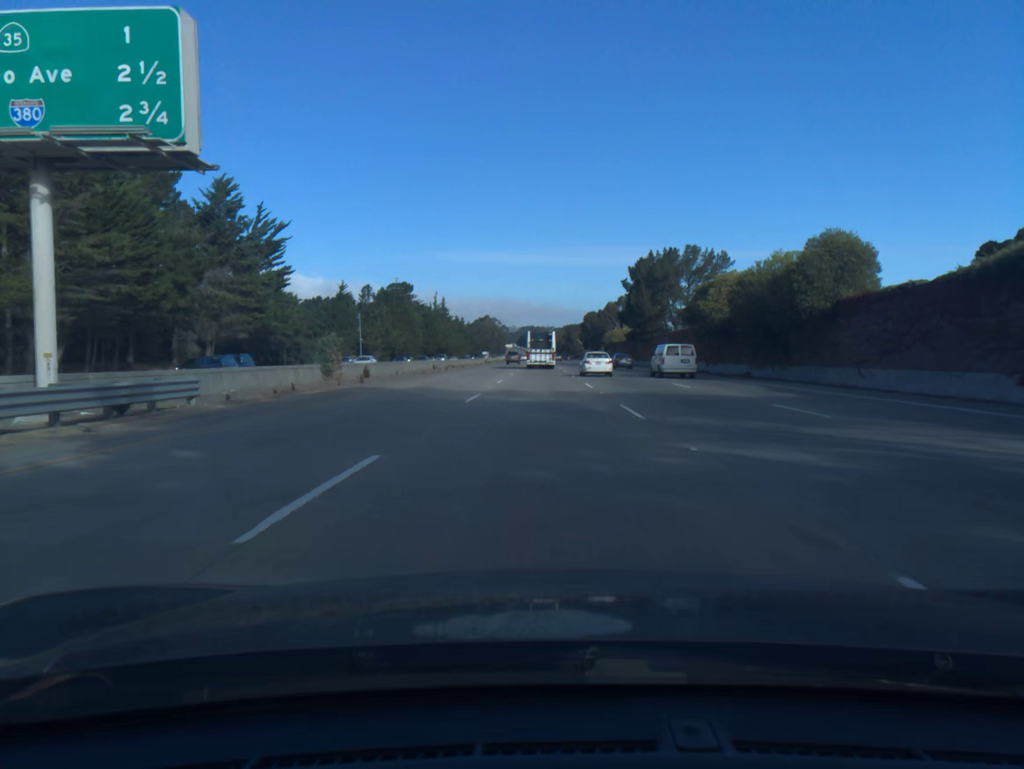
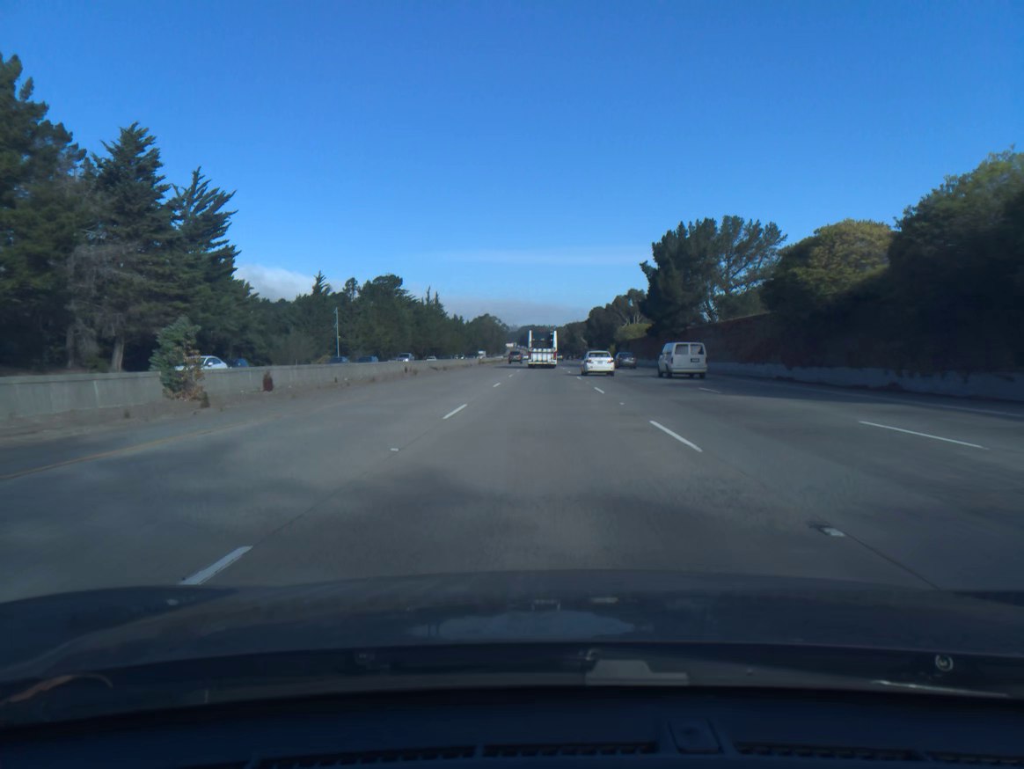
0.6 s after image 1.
(0.0, +19.4) m; 0°
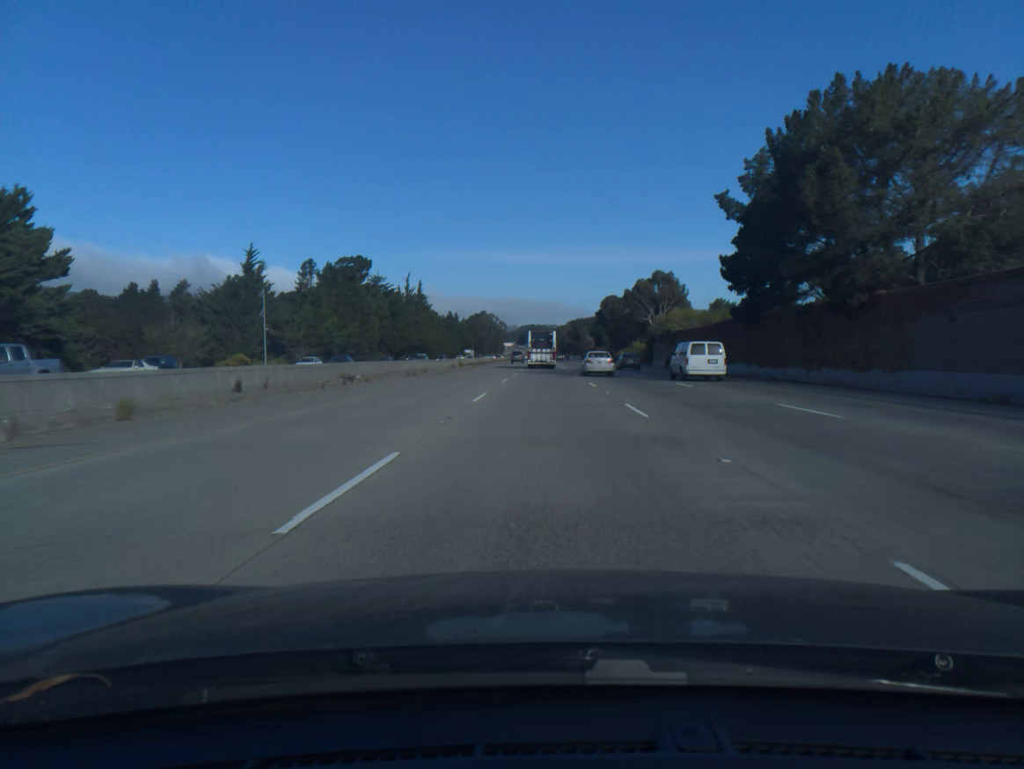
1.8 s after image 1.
(0.0, +38.8) m; 0°
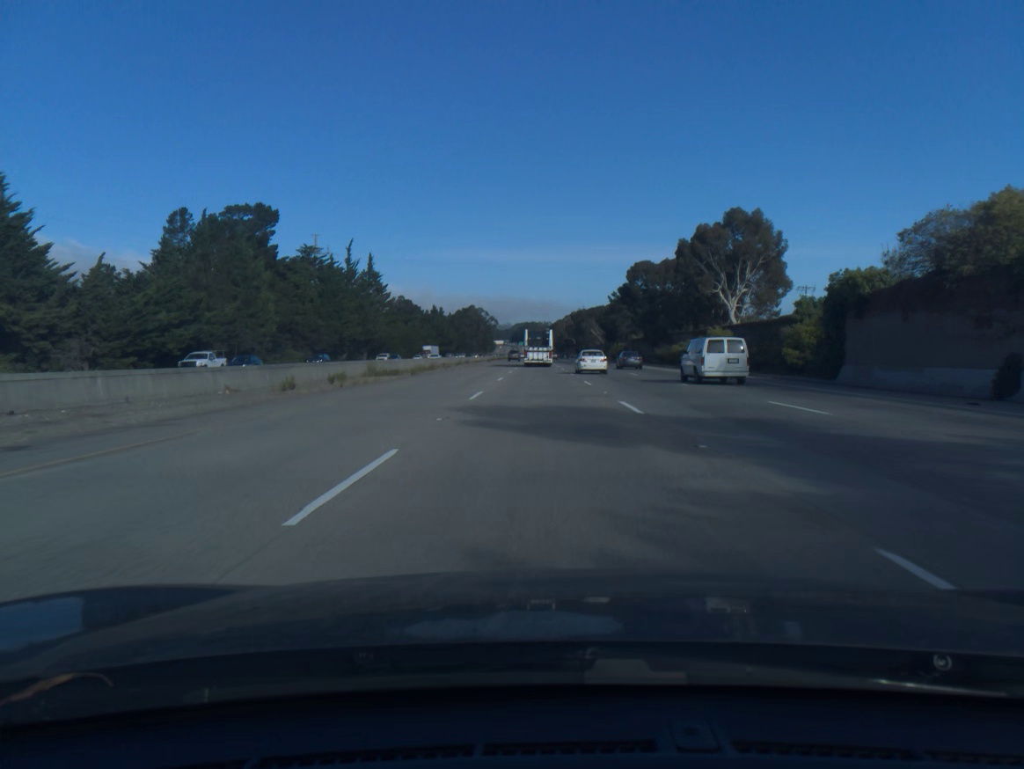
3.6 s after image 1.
(0.0, +58.3) m; 0°
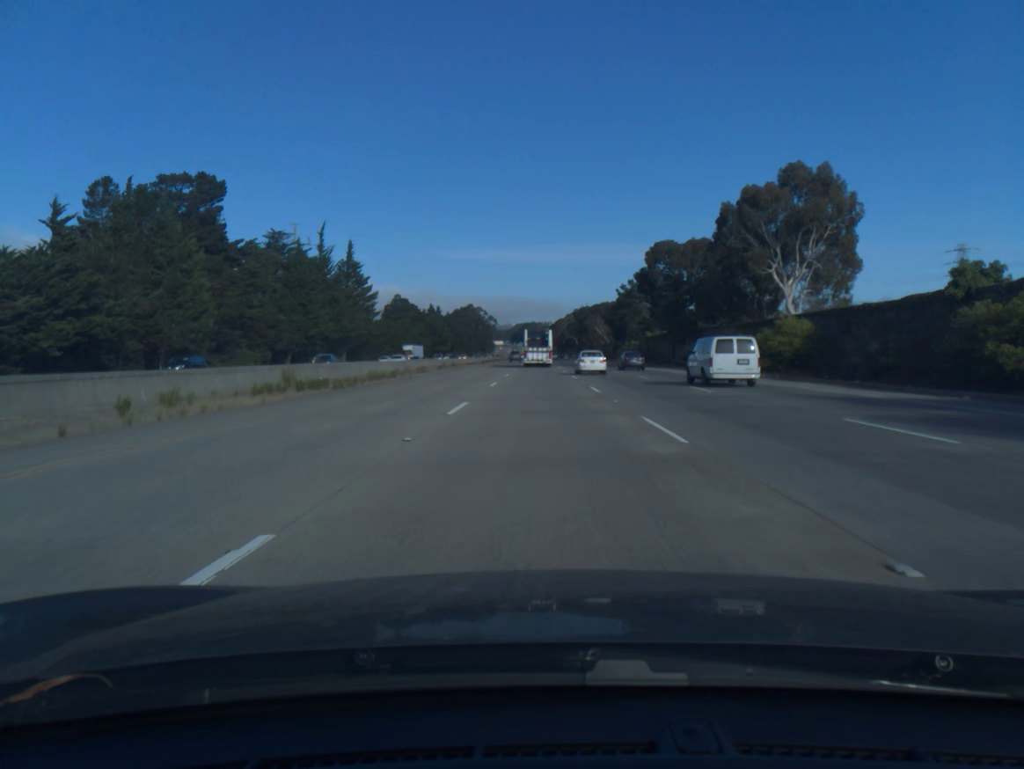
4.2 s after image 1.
(0.0, +19.5) m; 0°
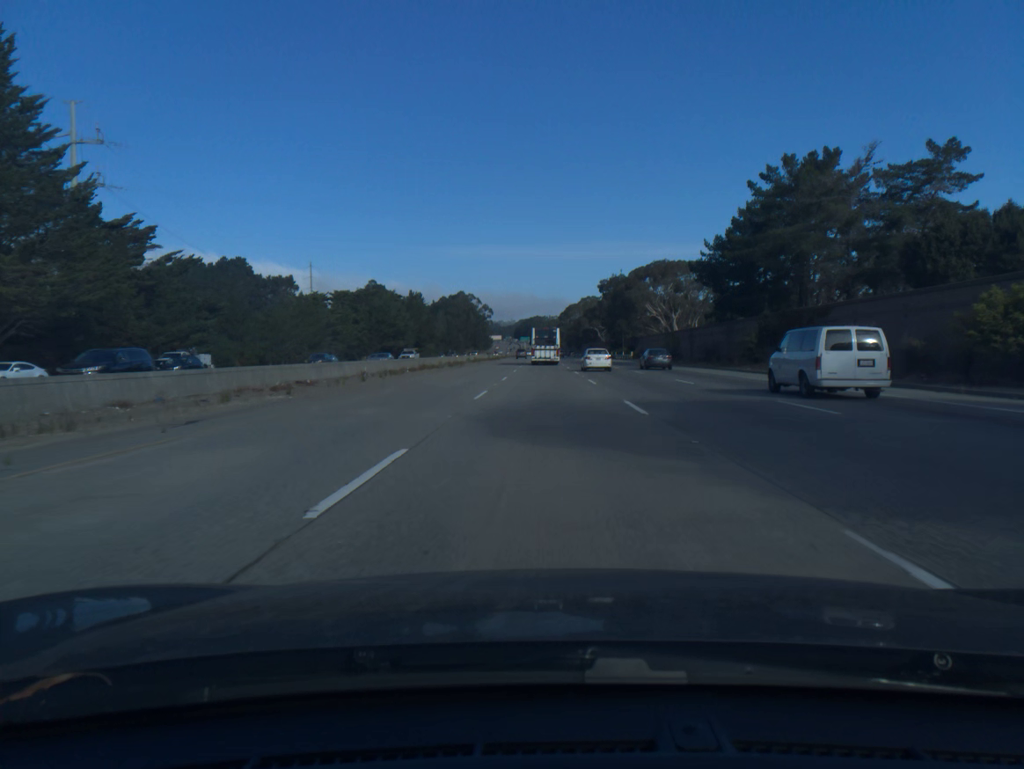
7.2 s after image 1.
(-0.5, +97.6) m; 0°
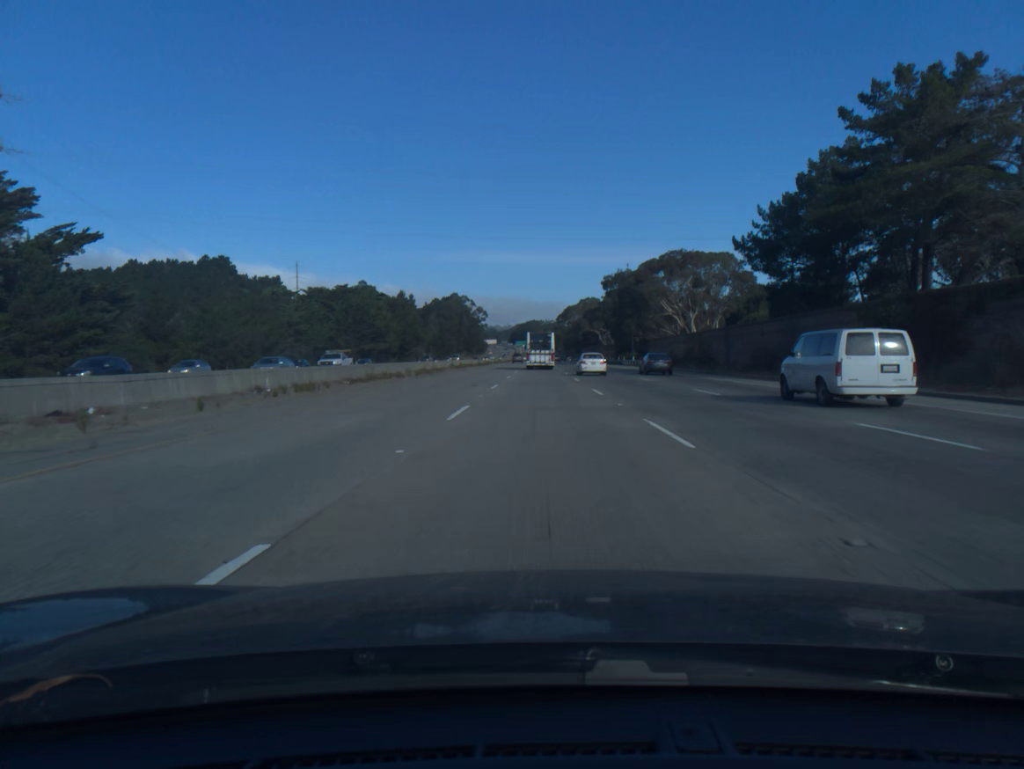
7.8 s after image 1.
(0.0, +19.6) m; 0°
